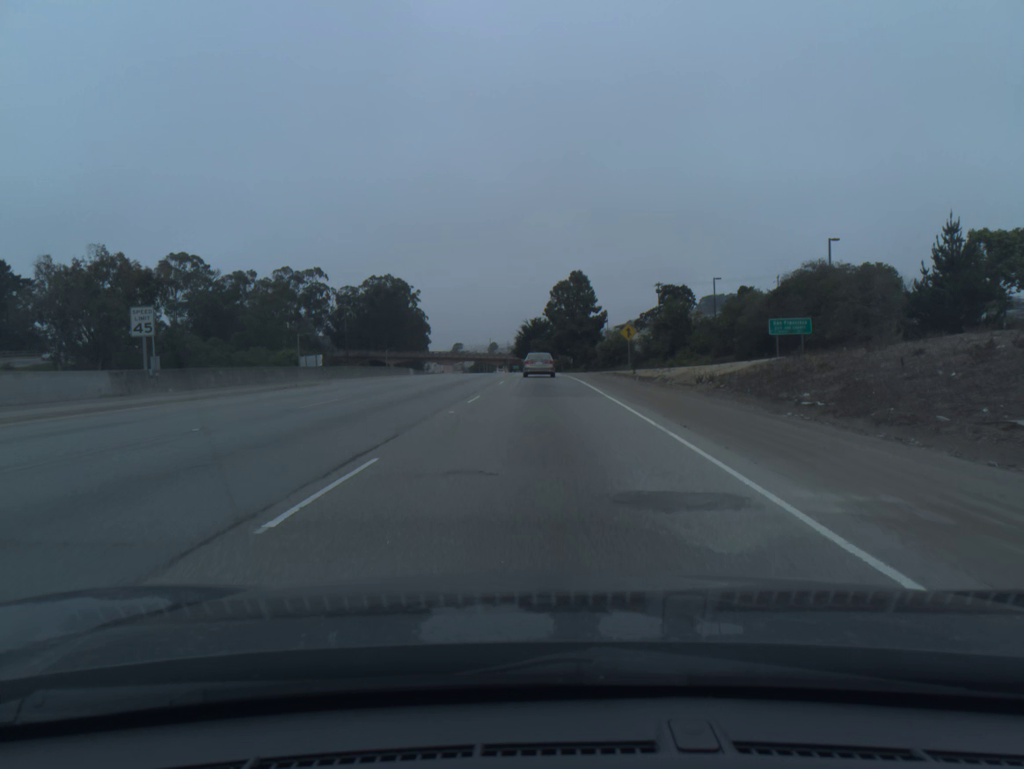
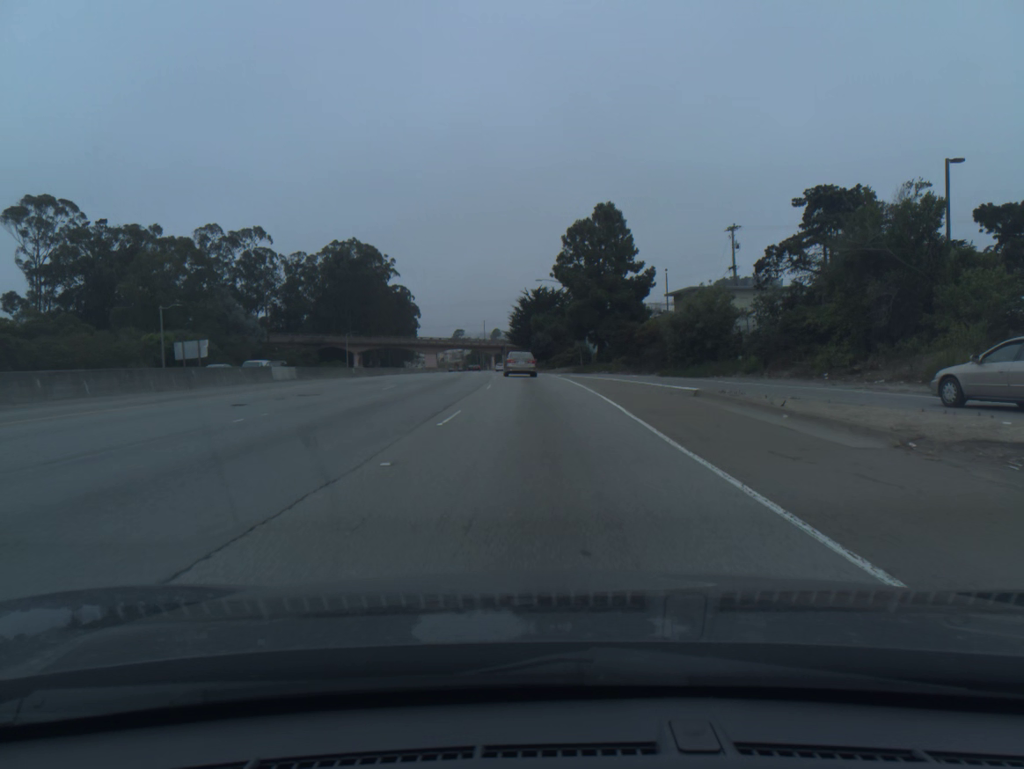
(0.0, +50.5) m; 0°
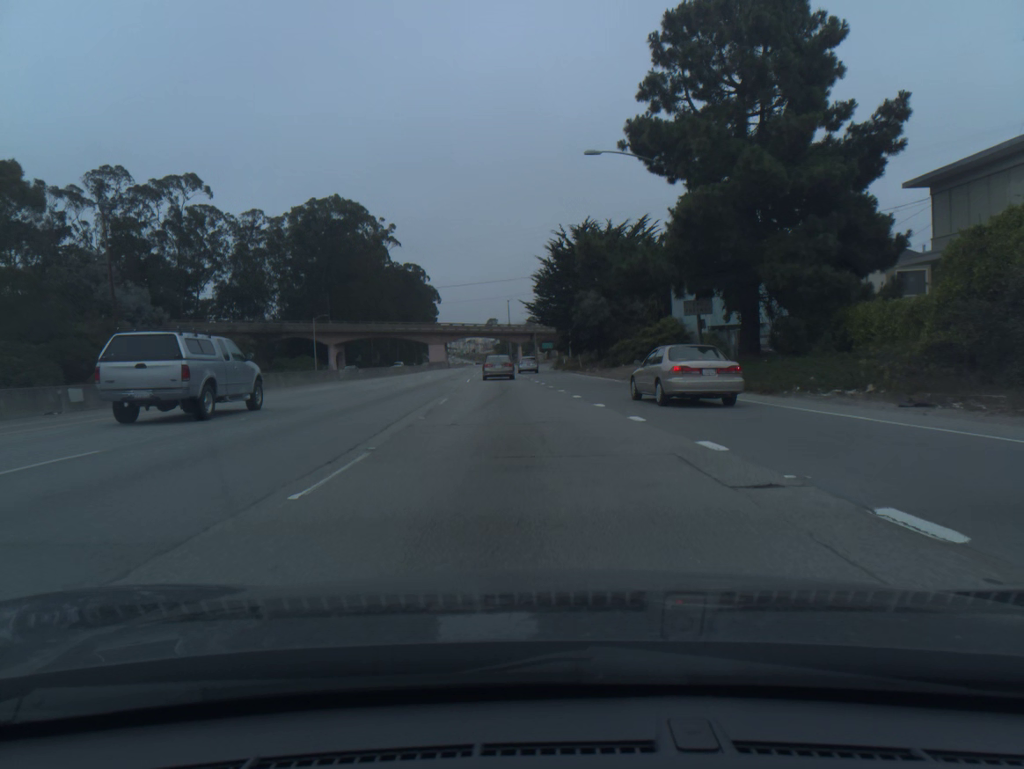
(-0.9, +50.6) m; -3°
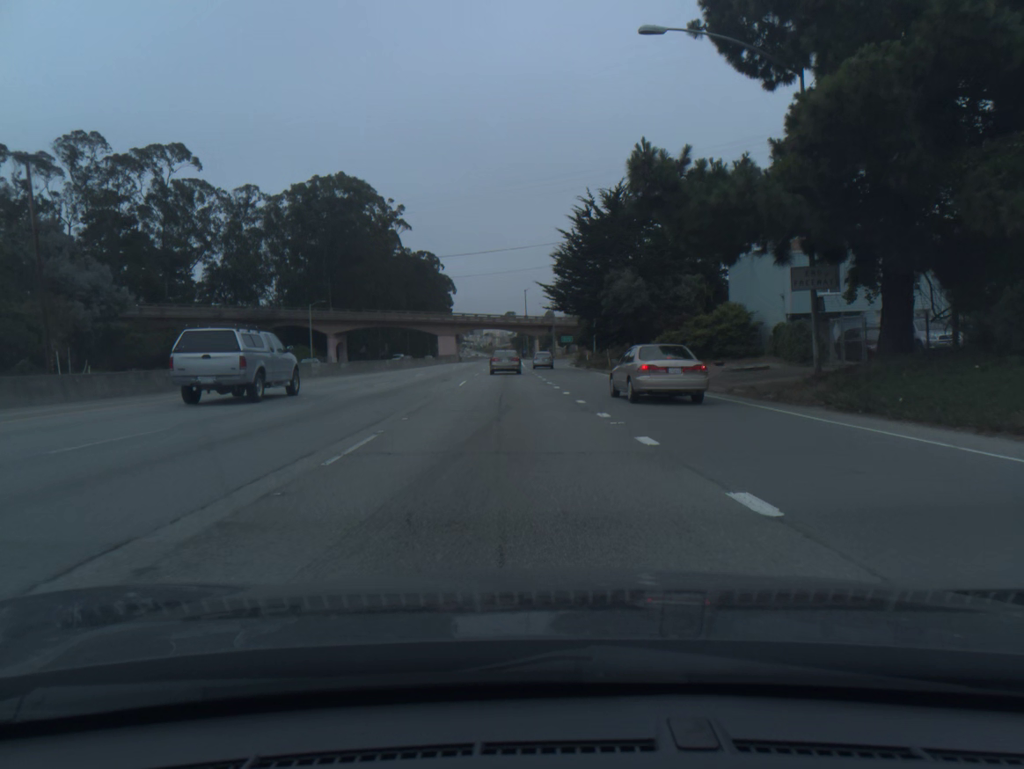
(-0.1, +12.6) m; -1°
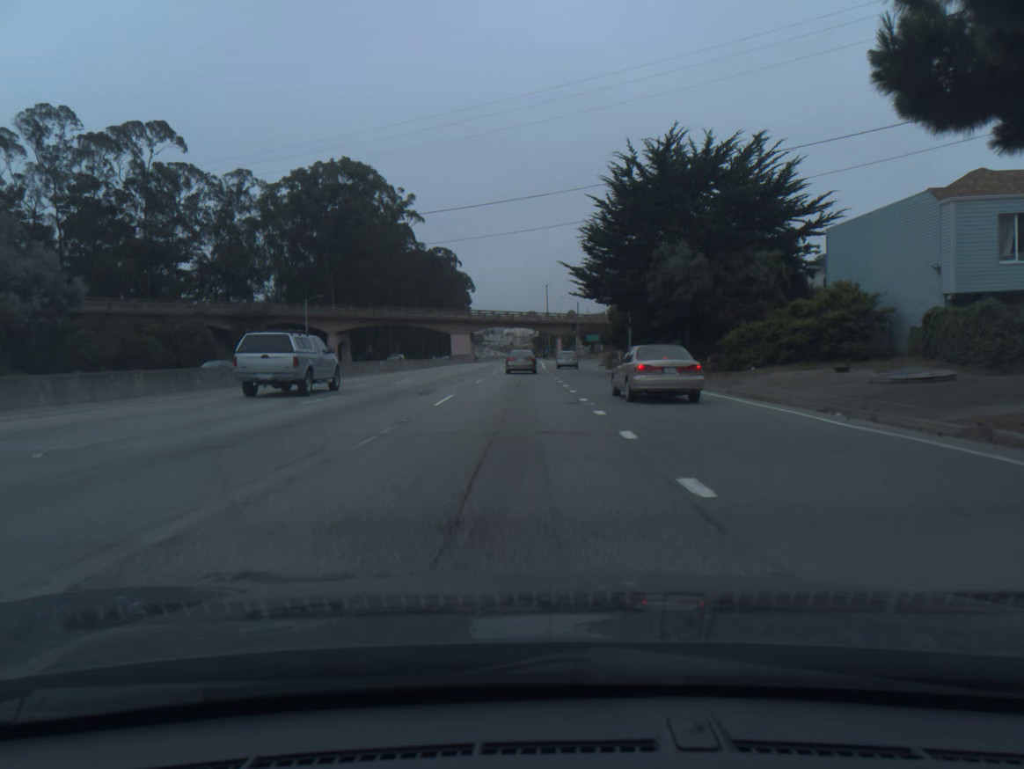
(-0.1, +12.7) m; -1°
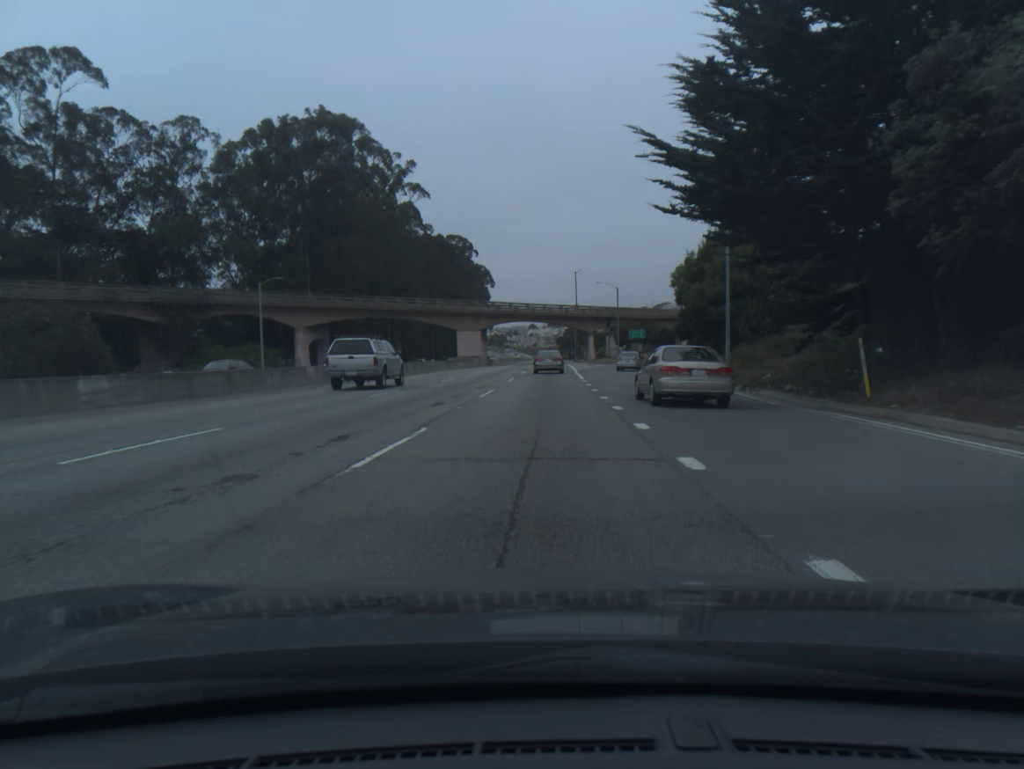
(-0.5, +25.6) m; -2°
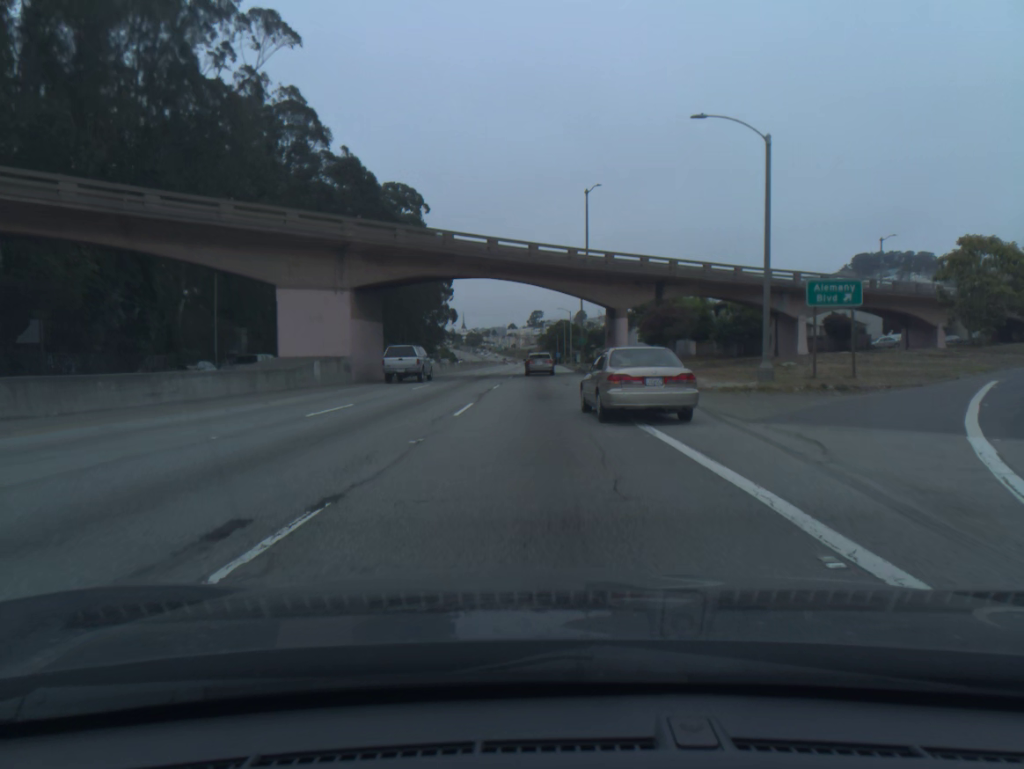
(+0.7, +65.5) m; +1°
